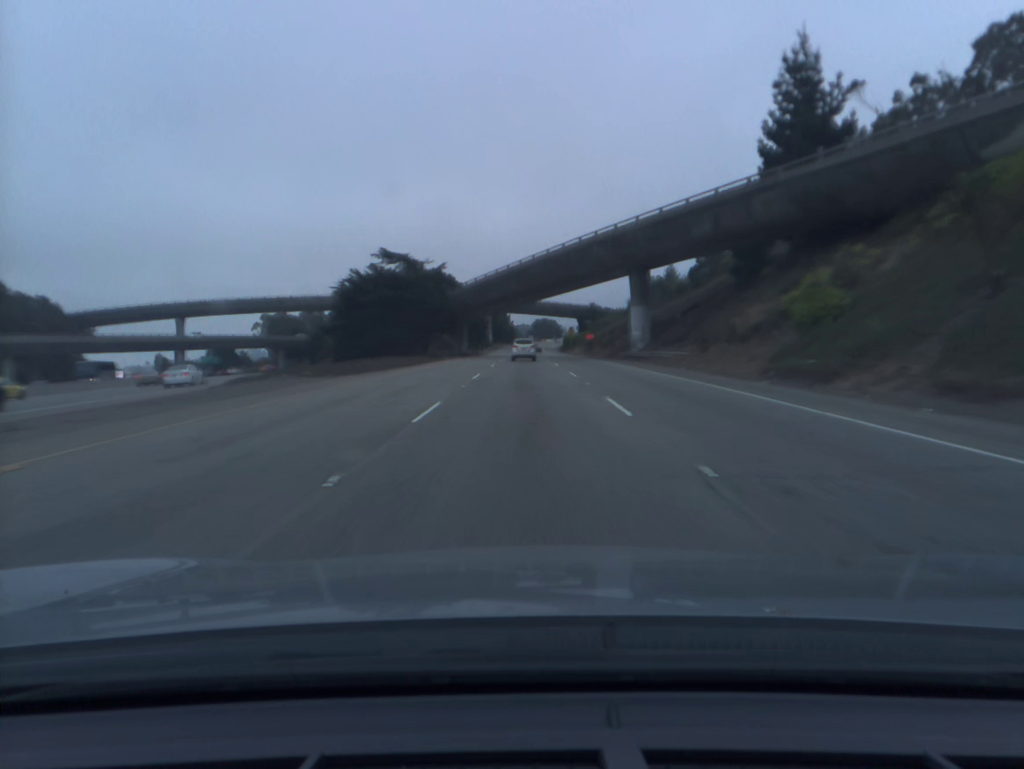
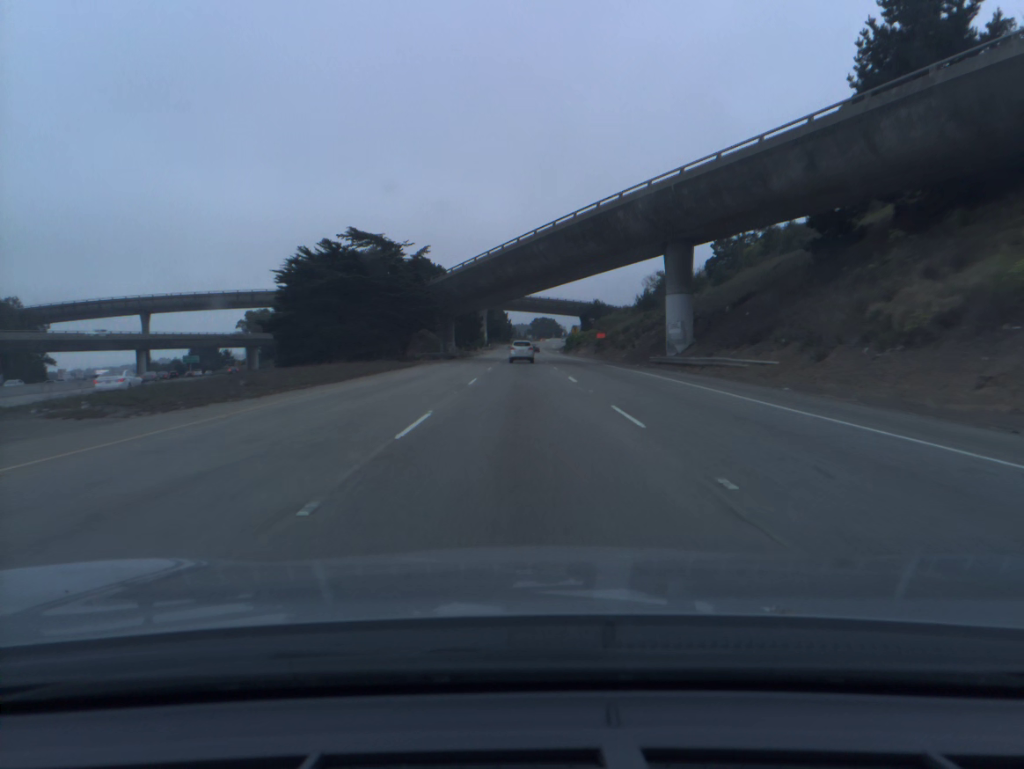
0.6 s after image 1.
(0.0, +16.3) m; 0°
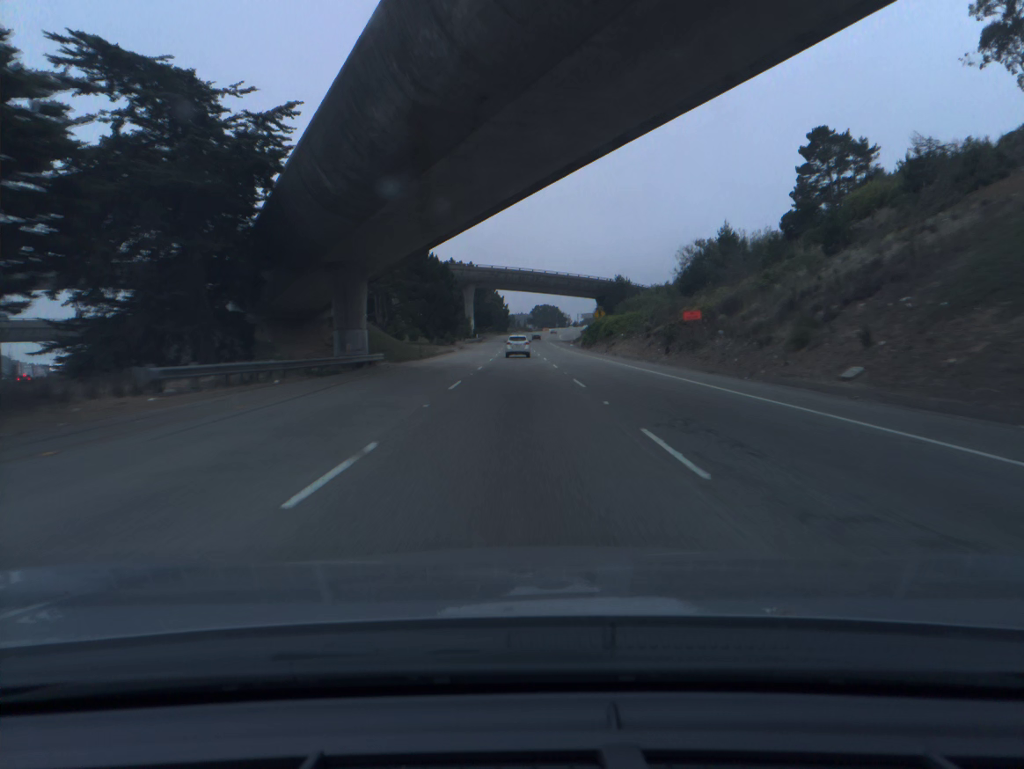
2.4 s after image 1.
(0.0, +49.3) m; 0°
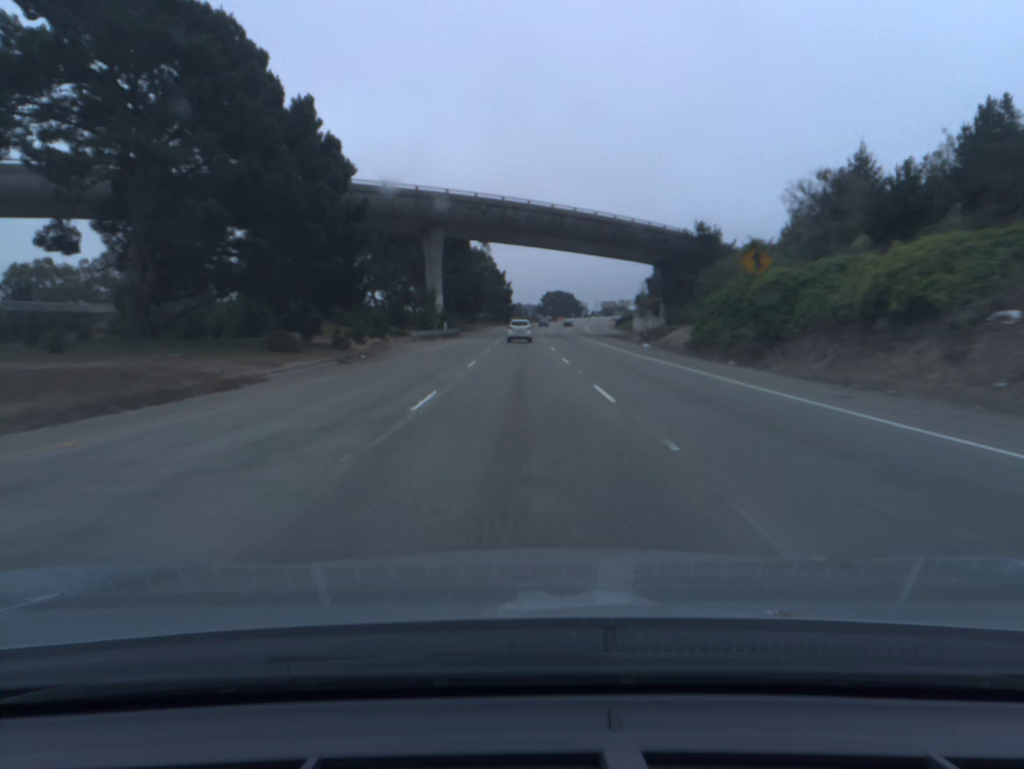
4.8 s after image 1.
(0.0, +66.1) m; 0°
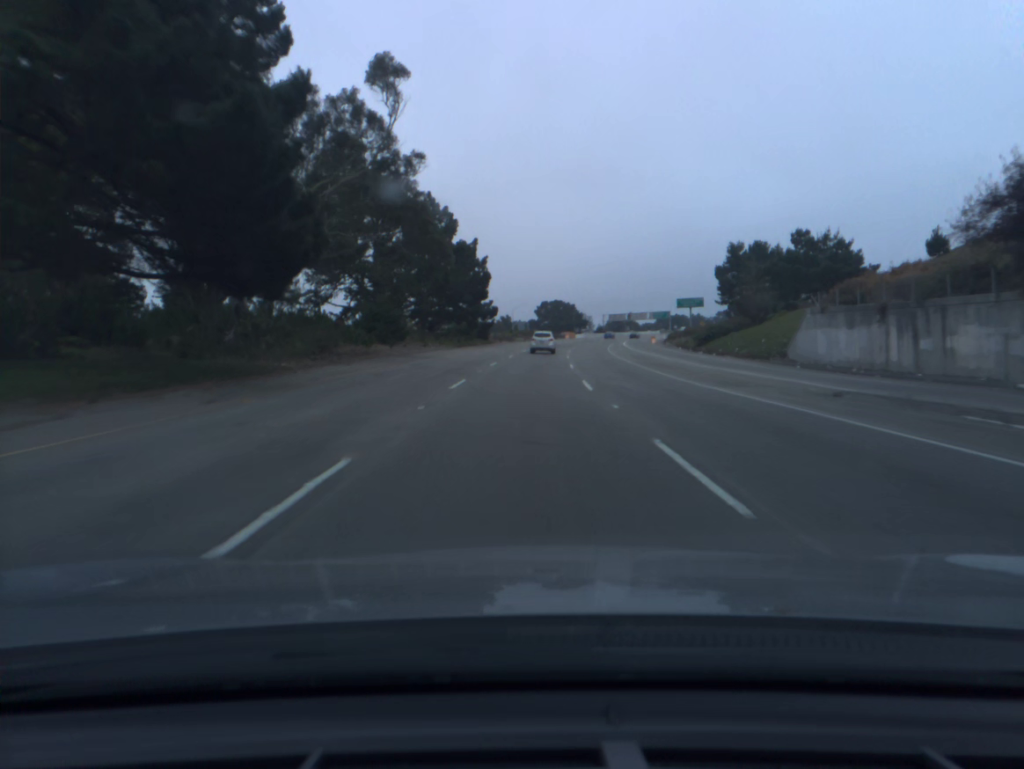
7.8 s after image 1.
(+0.1, +82.8) m; +1°
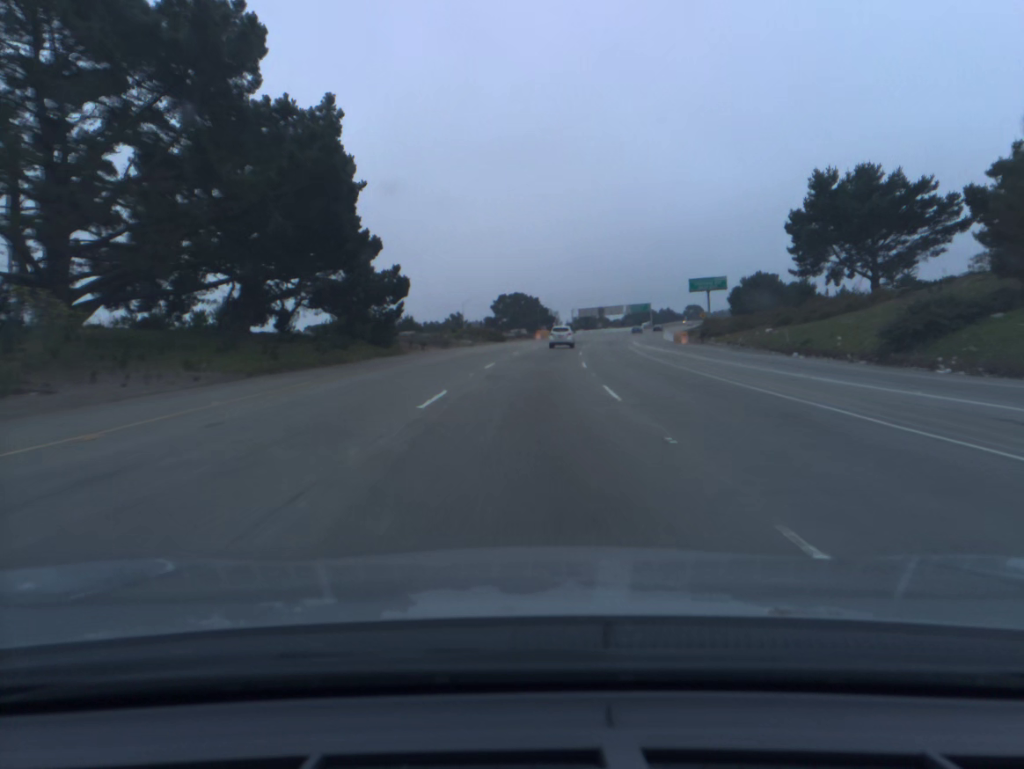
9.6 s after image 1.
(+1.0, +49.7) m; +3°
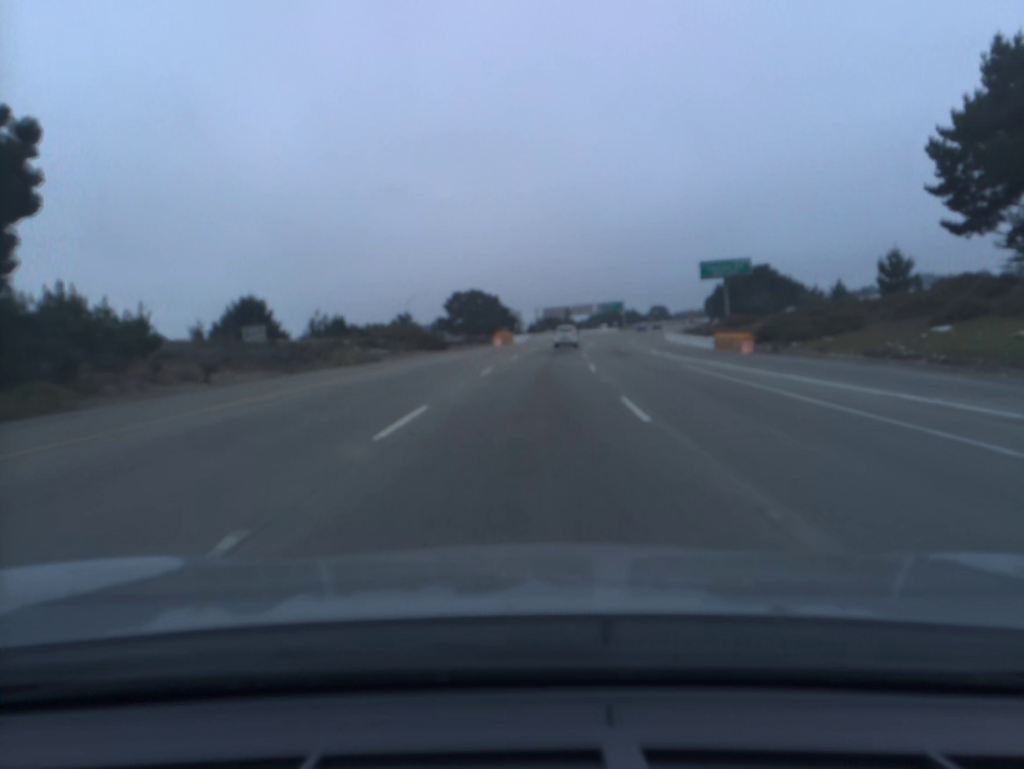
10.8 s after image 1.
(+0.8, +33.1) m; +3°
